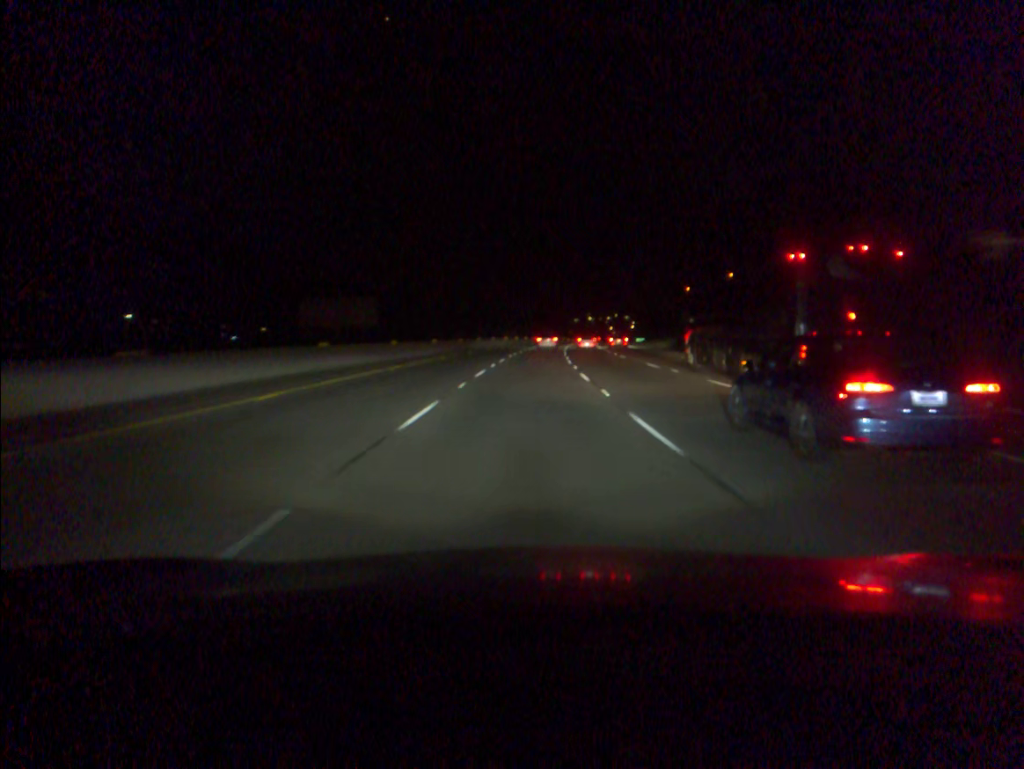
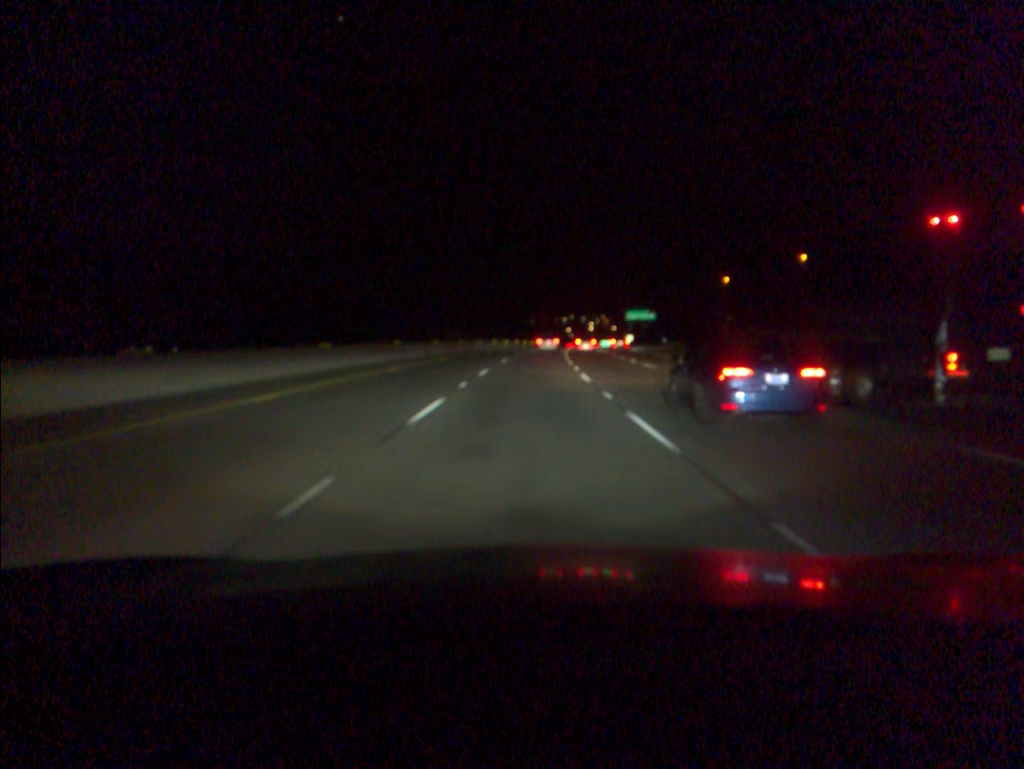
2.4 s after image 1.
(+2.2, +72.7) m; +3°
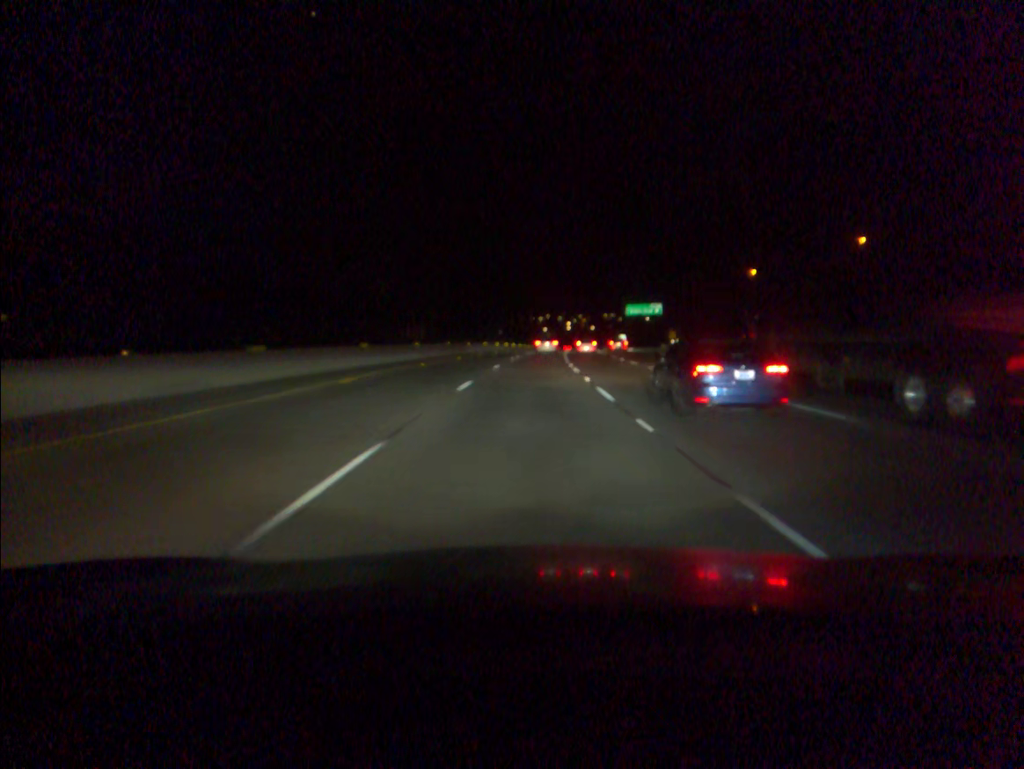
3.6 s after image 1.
(+0.6, +36.6) m; +2°
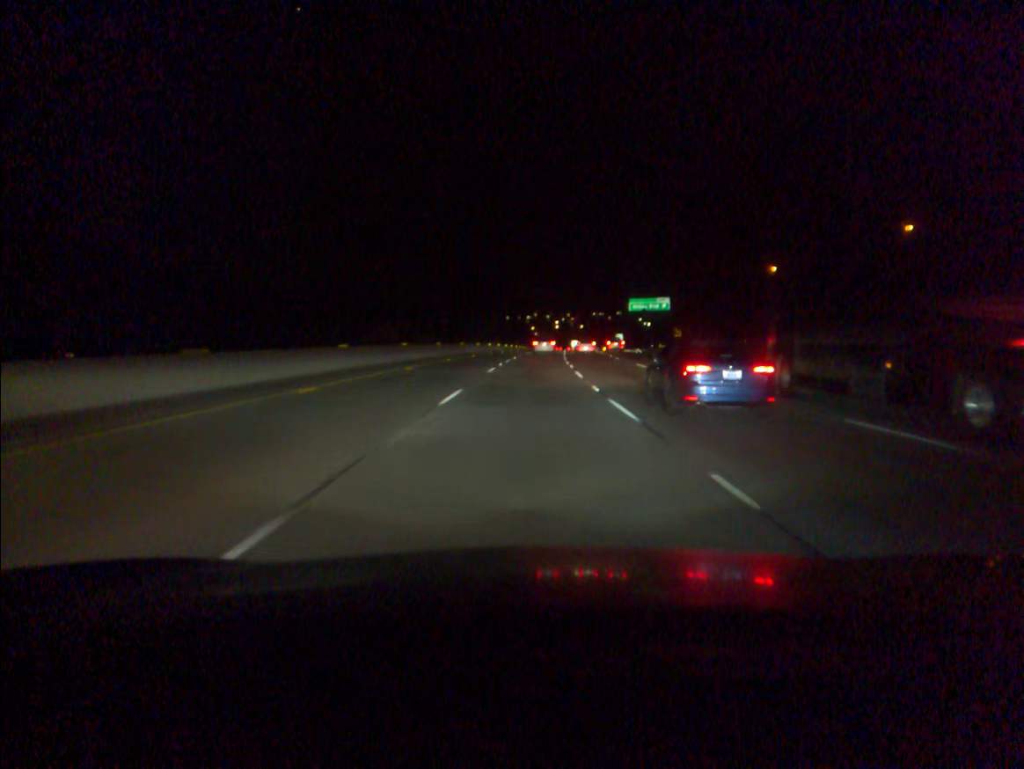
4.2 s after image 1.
(+0.1, +18.3) m; +1°
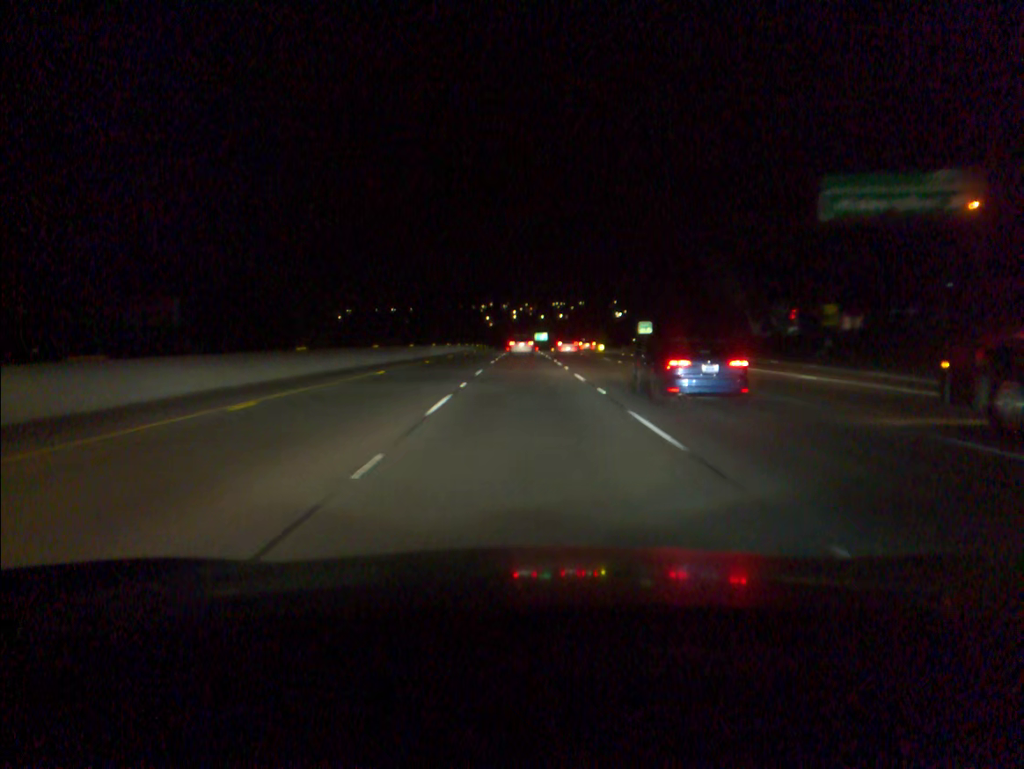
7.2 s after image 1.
(+3.1, +91.4) m; +3°
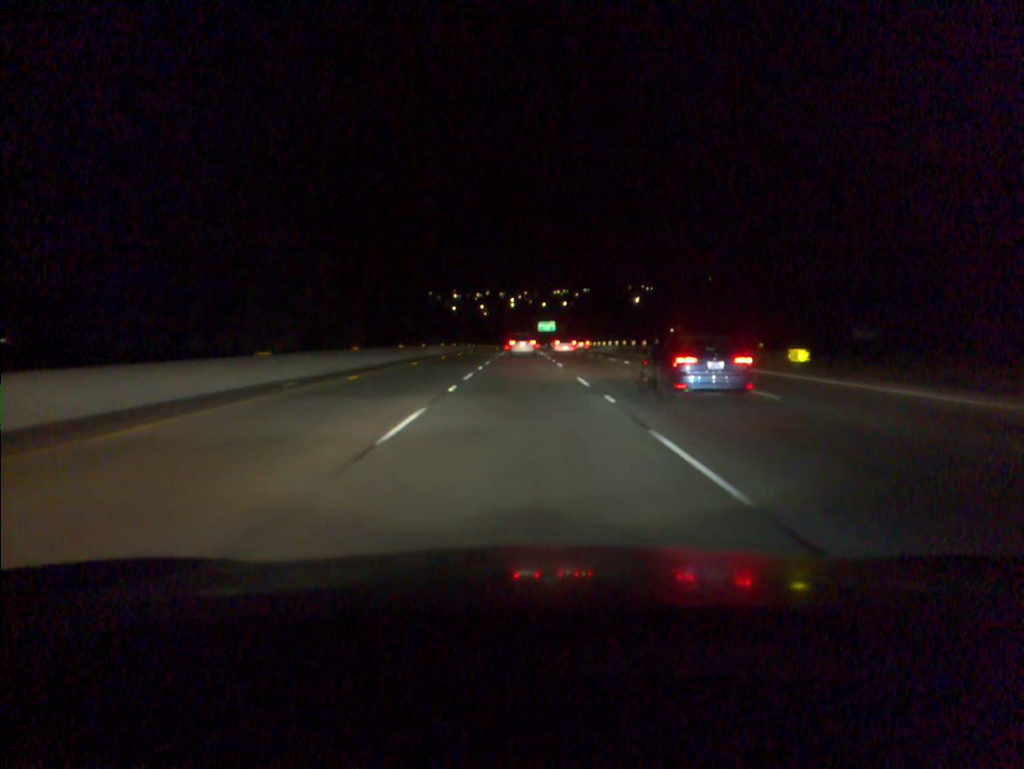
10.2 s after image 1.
(+0.1, +91.5) m; 0°
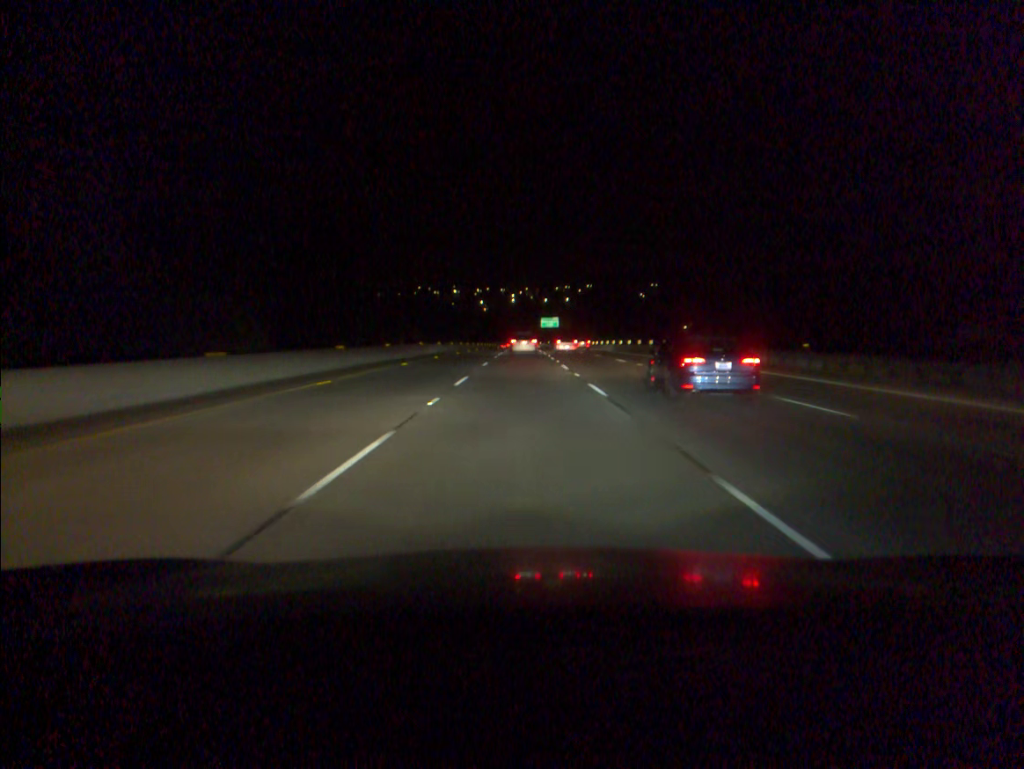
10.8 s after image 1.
(0.0, +18.3) m; 0°
